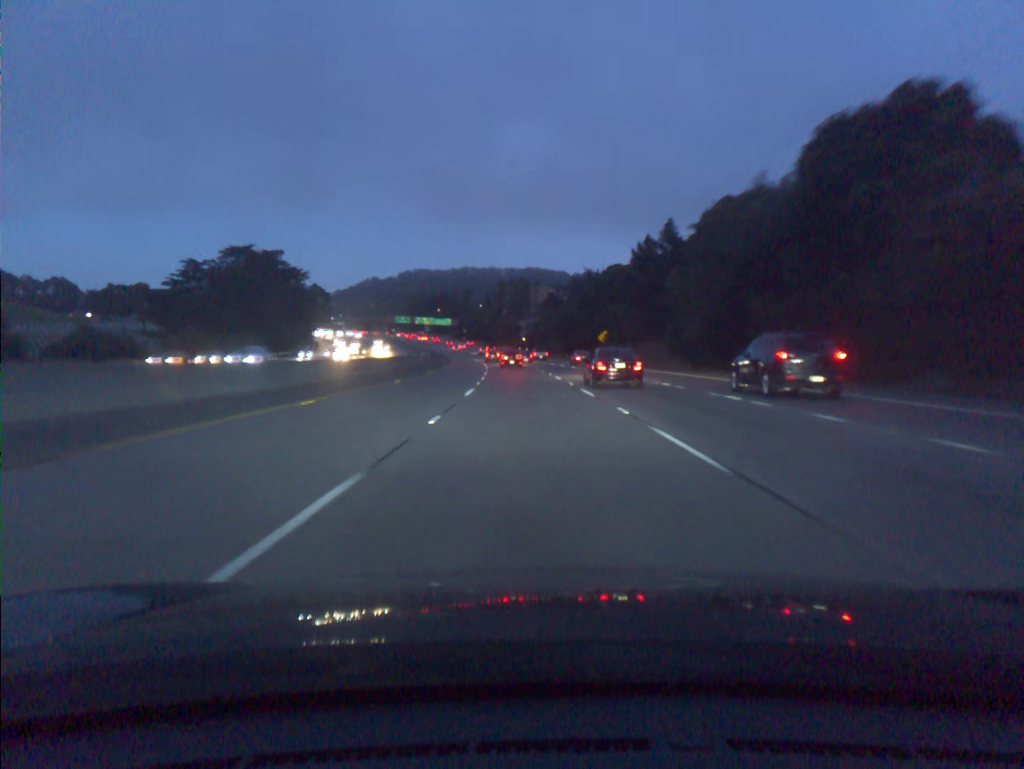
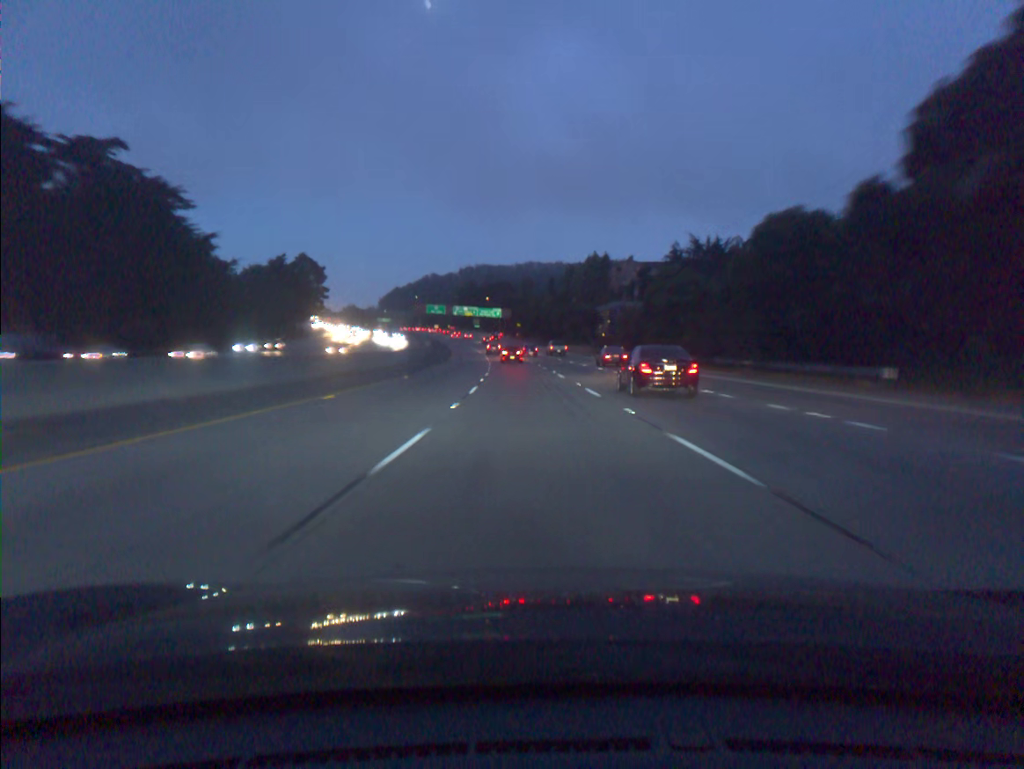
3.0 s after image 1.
(-4.0, +86.0) m; -5°
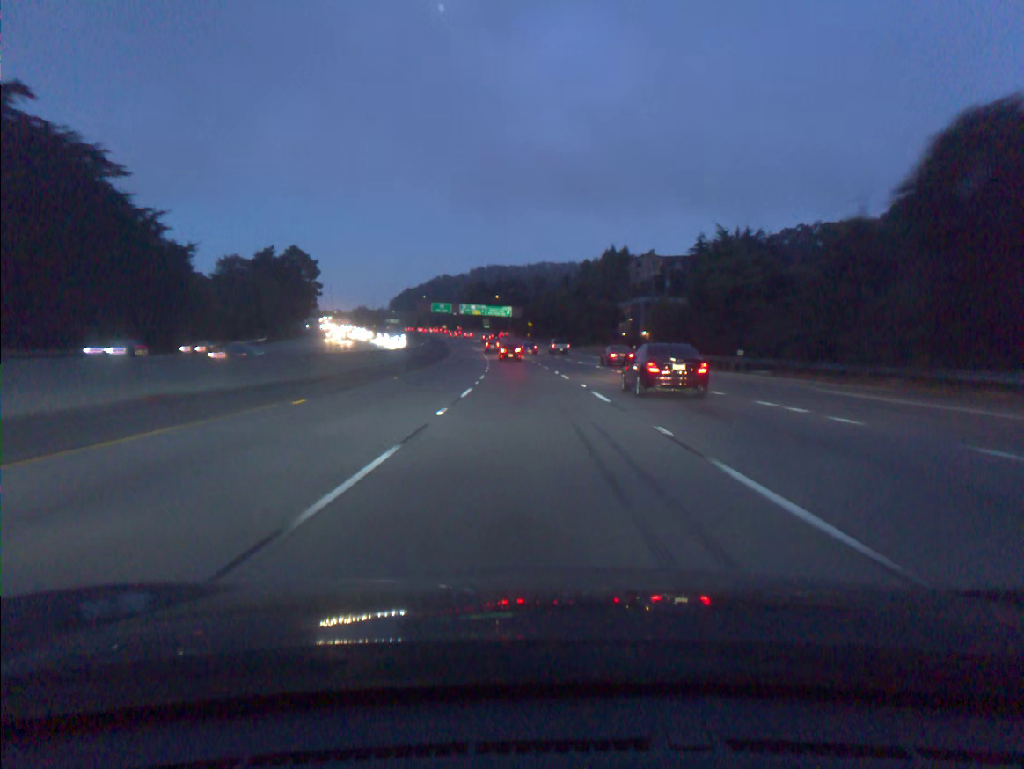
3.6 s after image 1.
(-0.1, +17.2) m; -1°
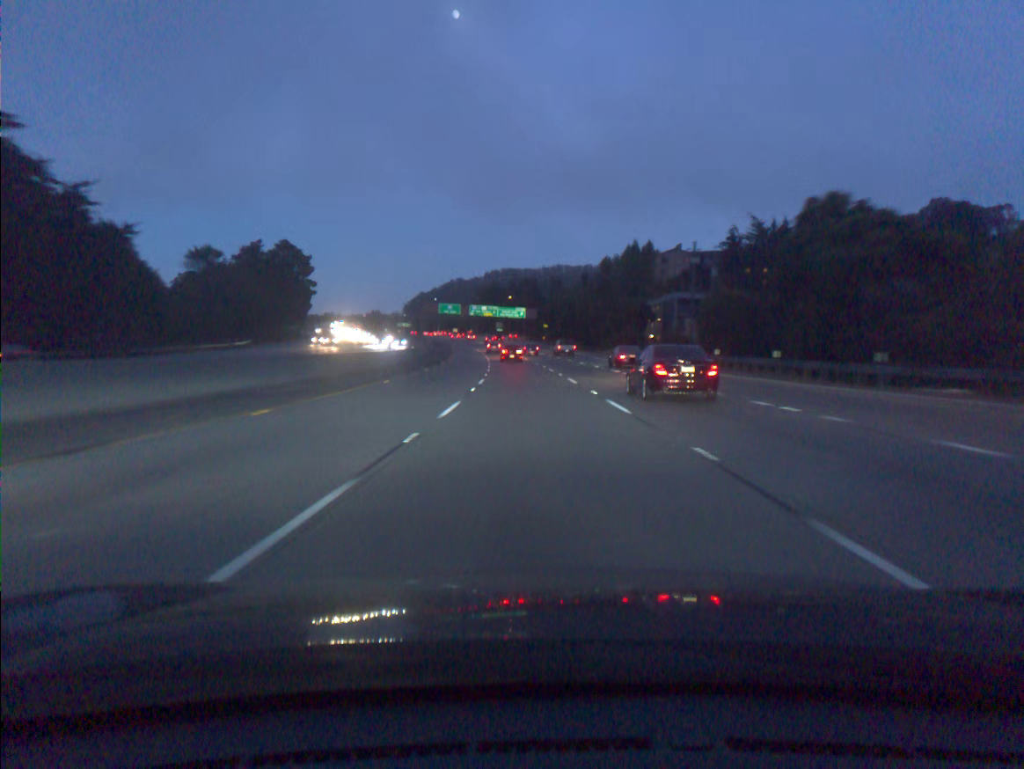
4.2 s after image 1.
(-0.2, +17.2) m; -1°
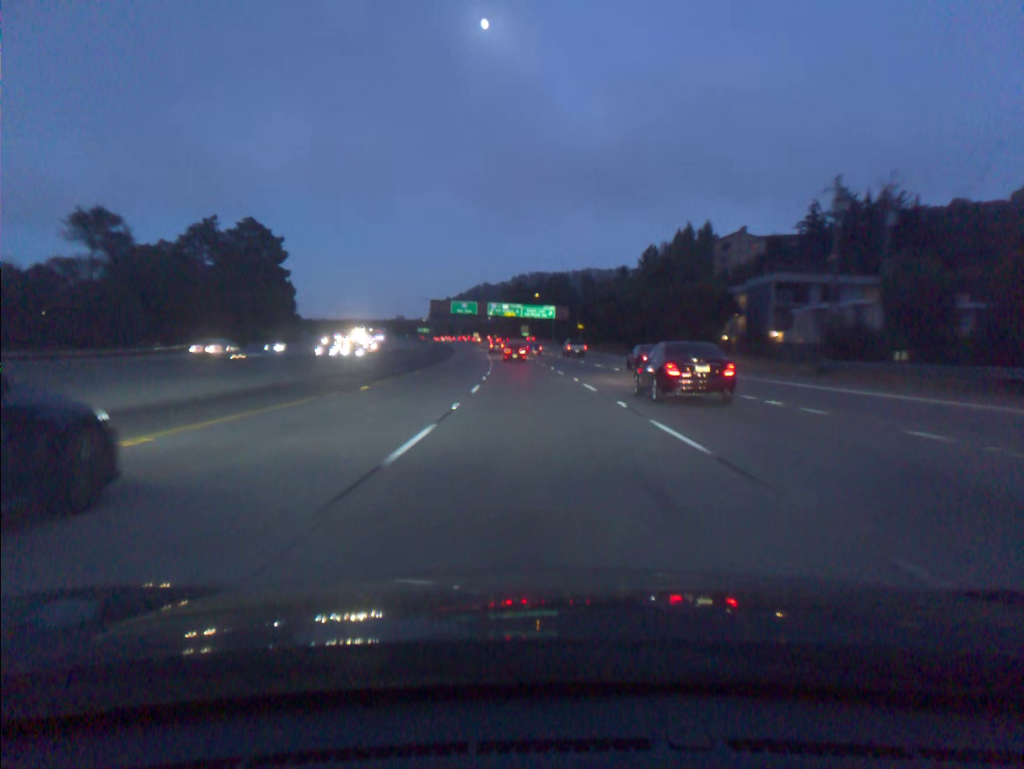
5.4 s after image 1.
(-0.6, +34.5) m; -2°
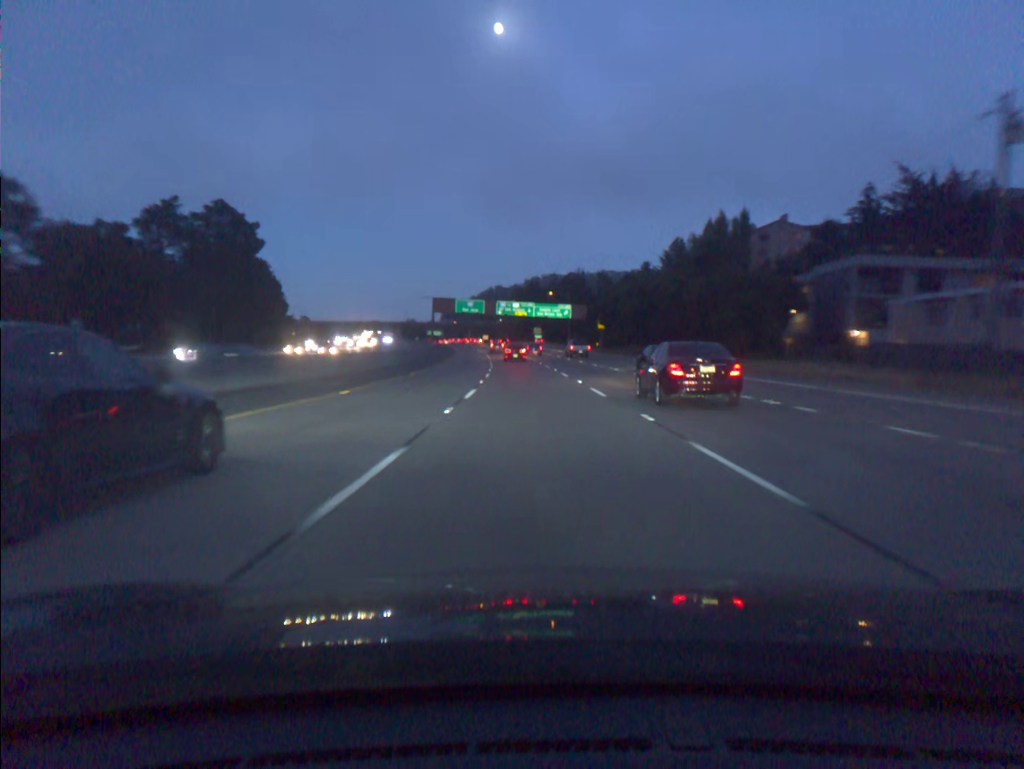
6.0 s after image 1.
(-0.1, +17.2) m; -1°
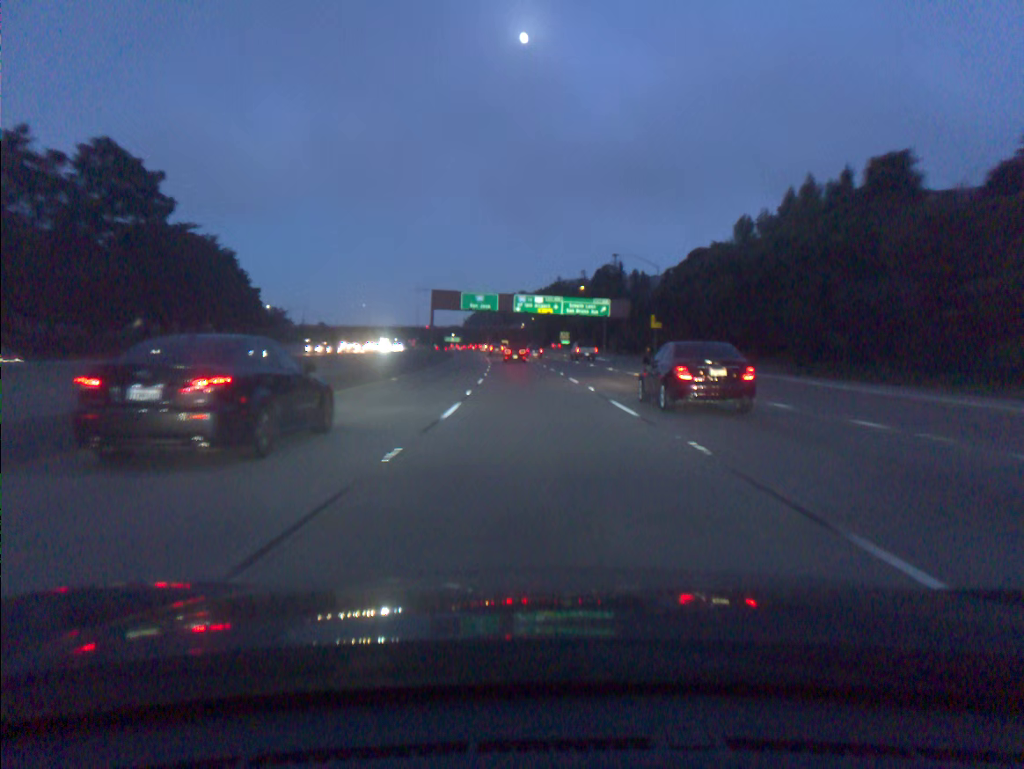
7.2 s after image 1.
(-0.6, +34.4) m; -2°
